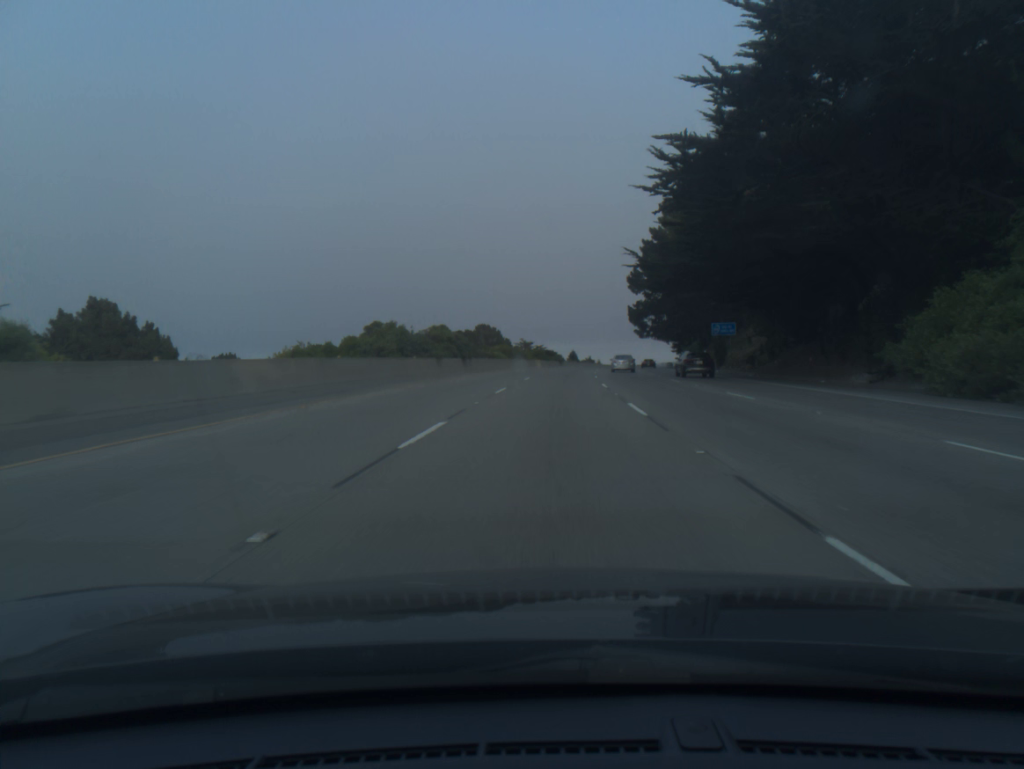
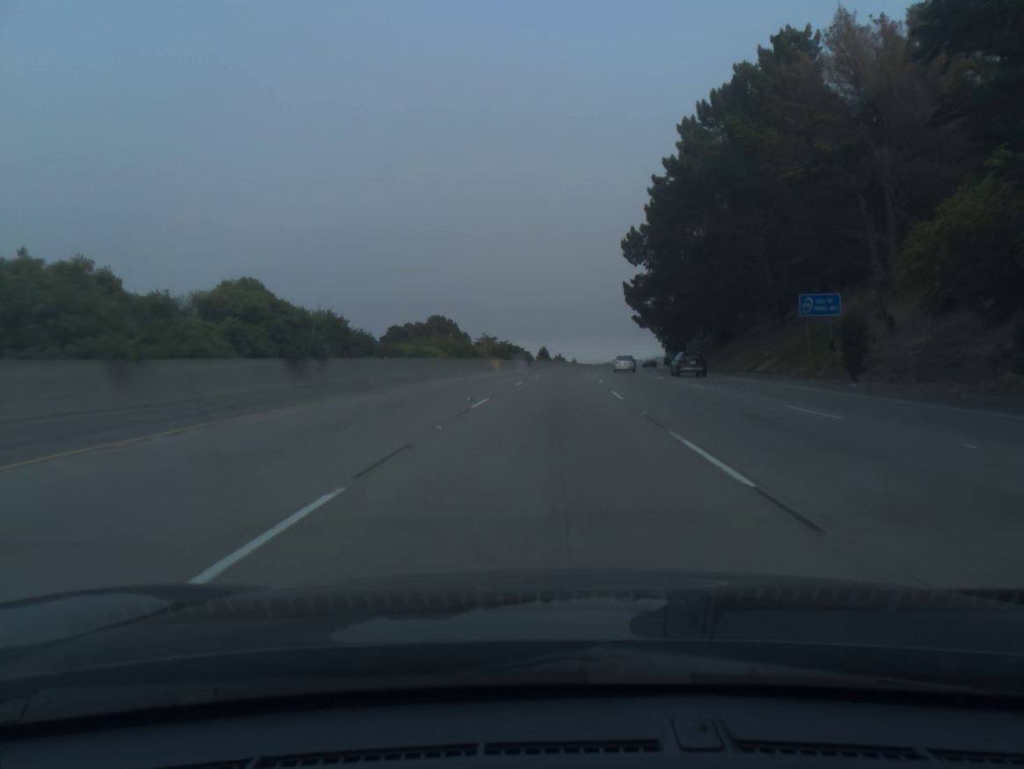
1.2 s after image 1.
(+0.7, +36.1) m; +2°
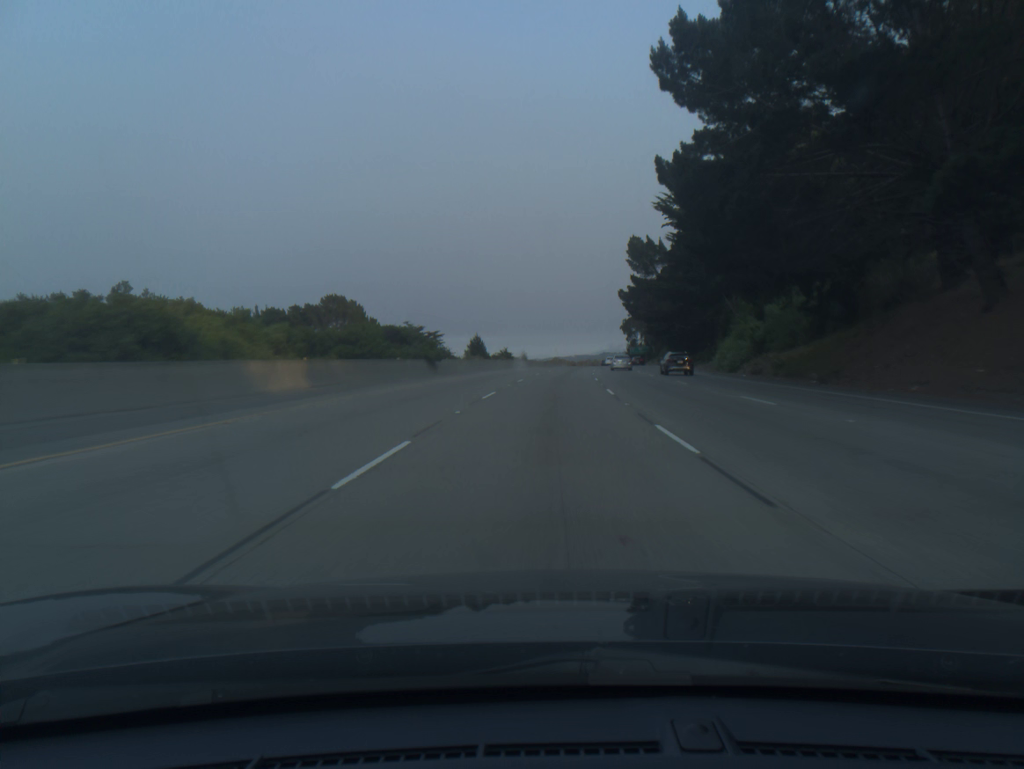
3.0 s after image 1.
(+1.7, +54.4) m; +4°
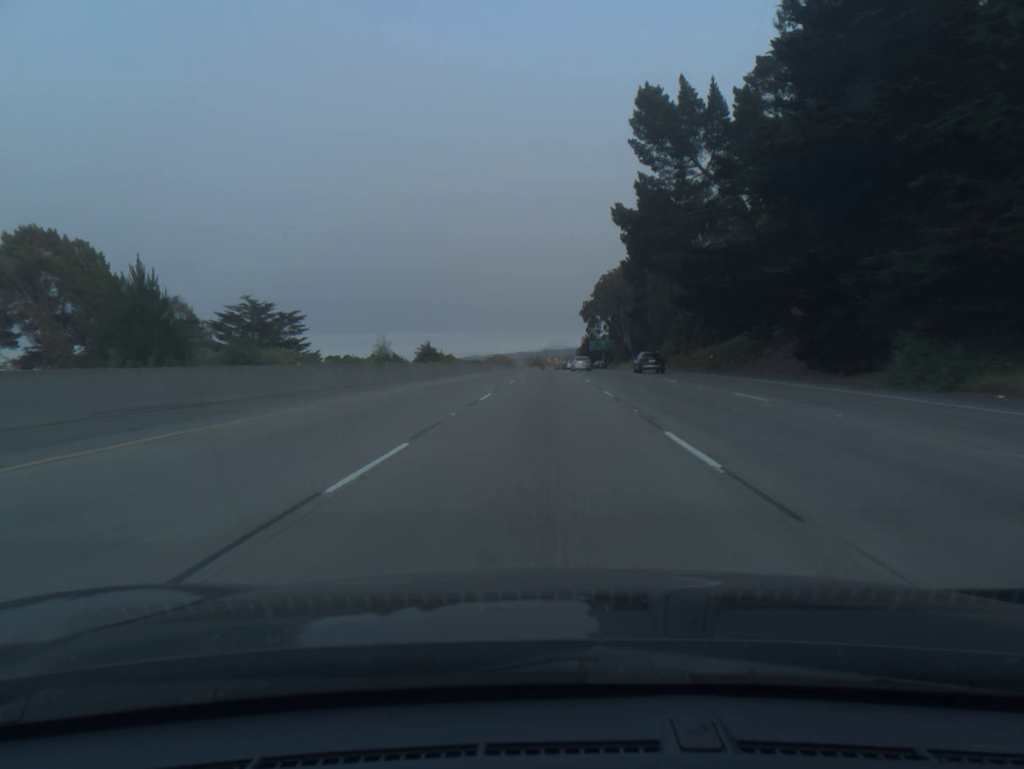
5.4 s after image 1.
(+2.9, +72.8) m; +4°
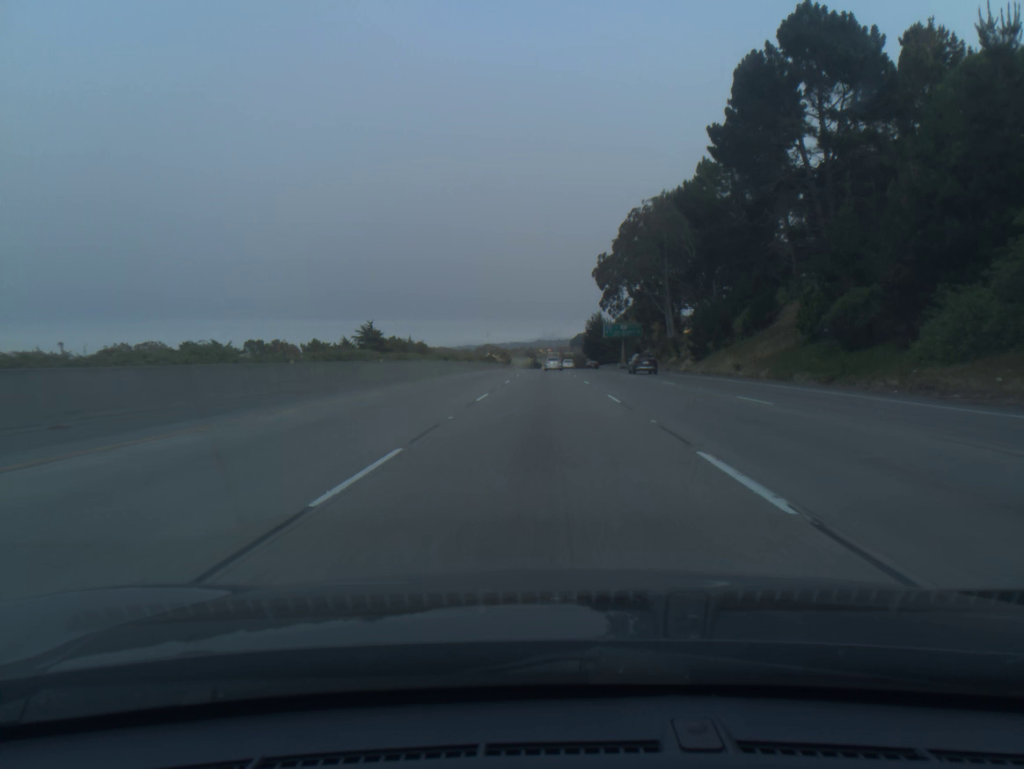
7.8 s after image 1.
(+0.9, +73.5) m; +1°
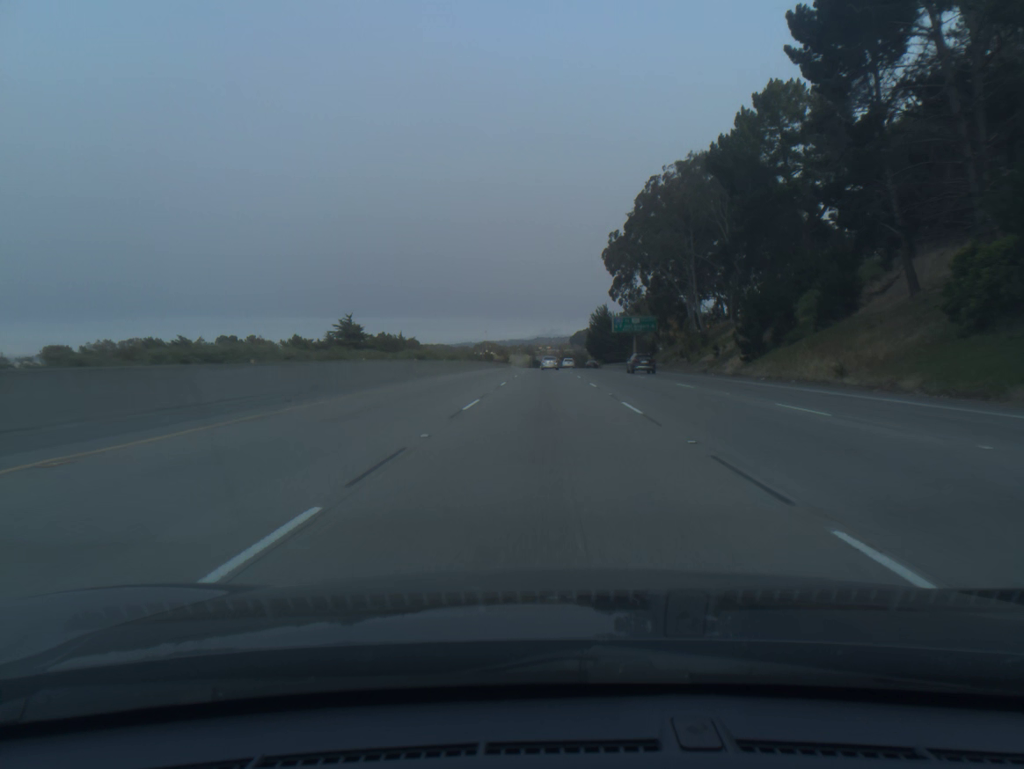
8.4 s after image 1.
(0.0, +18.5) m; 0°
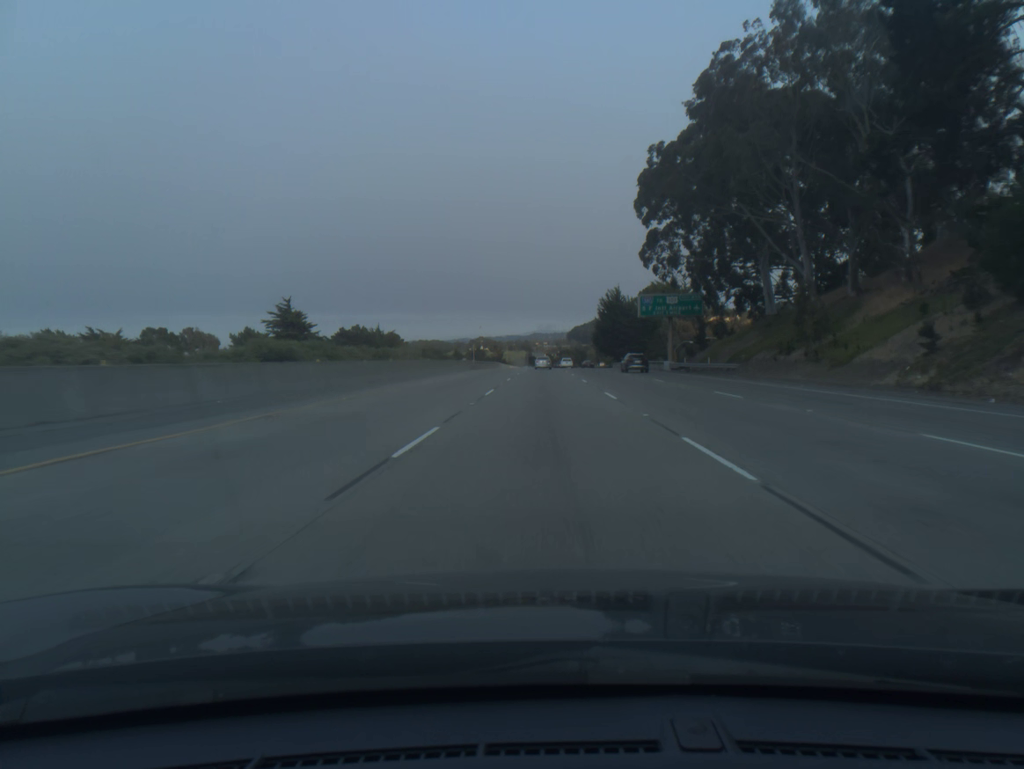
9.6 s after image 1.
(+0.1, +37.0) m; 0°
